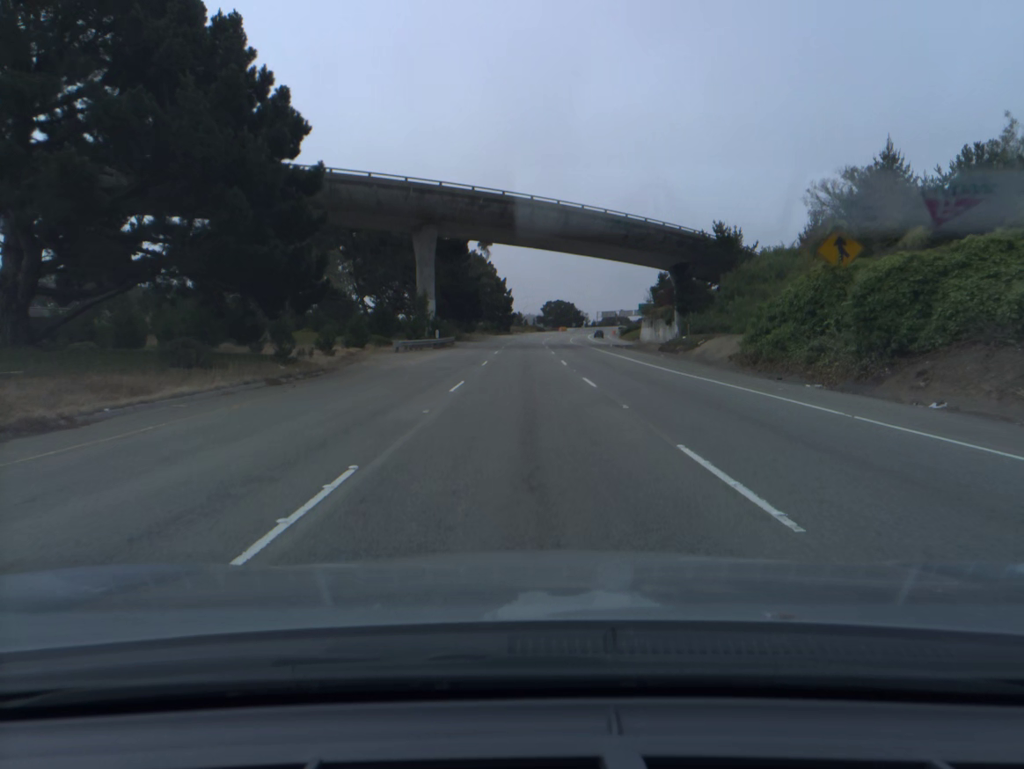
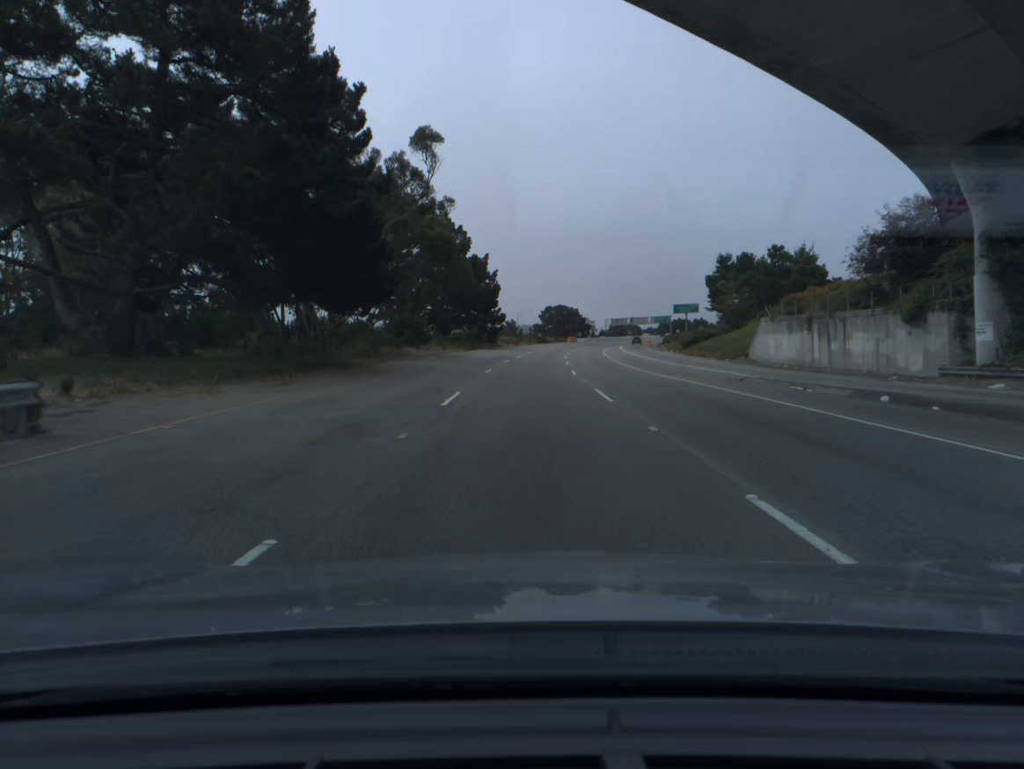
(+0.2, +61.8) m; 0°
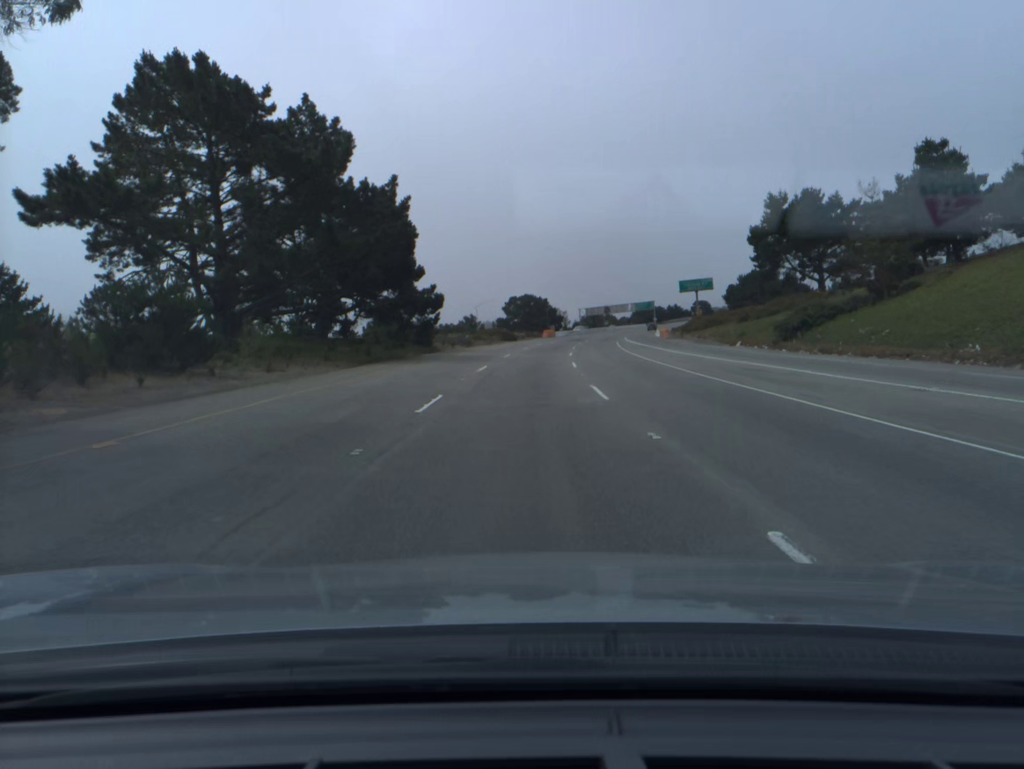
(+1.0, +45.6) m; +3°
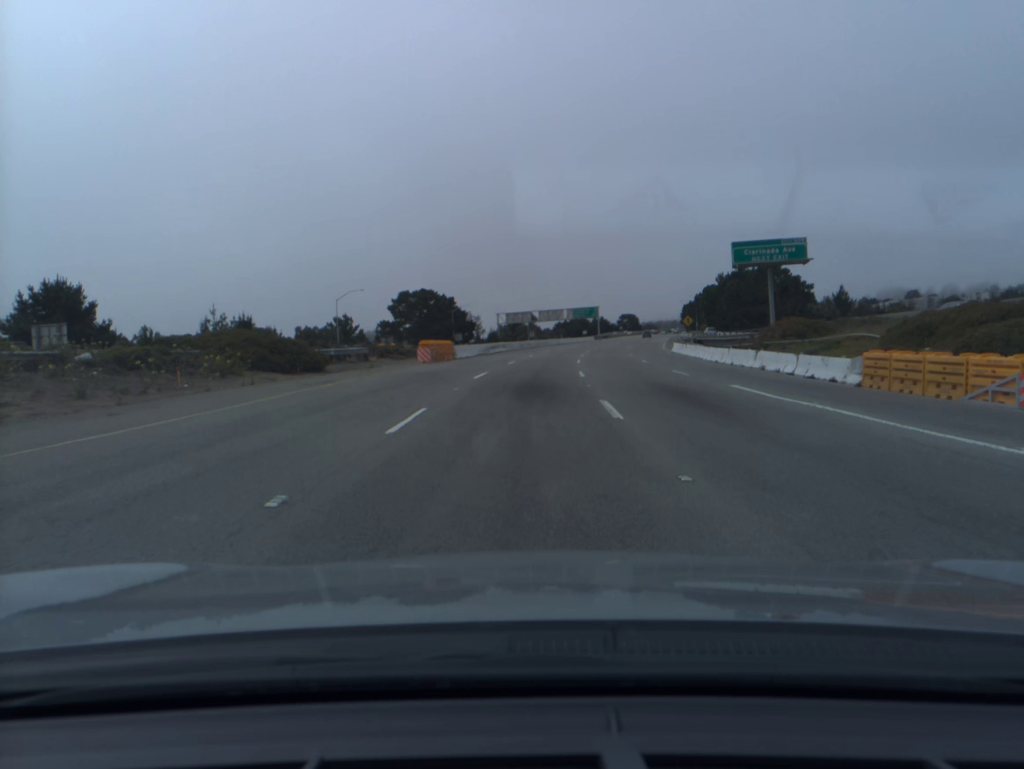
(+3.4, +75.5) m; +6°
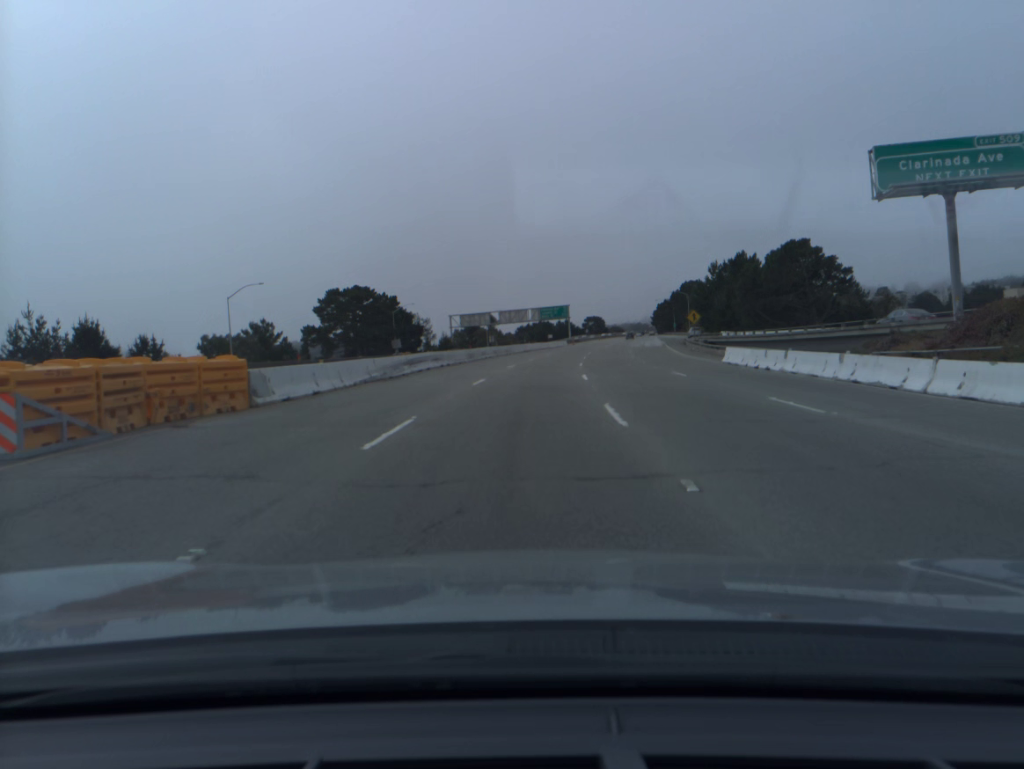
(+0.9, +30.5) m; +3°
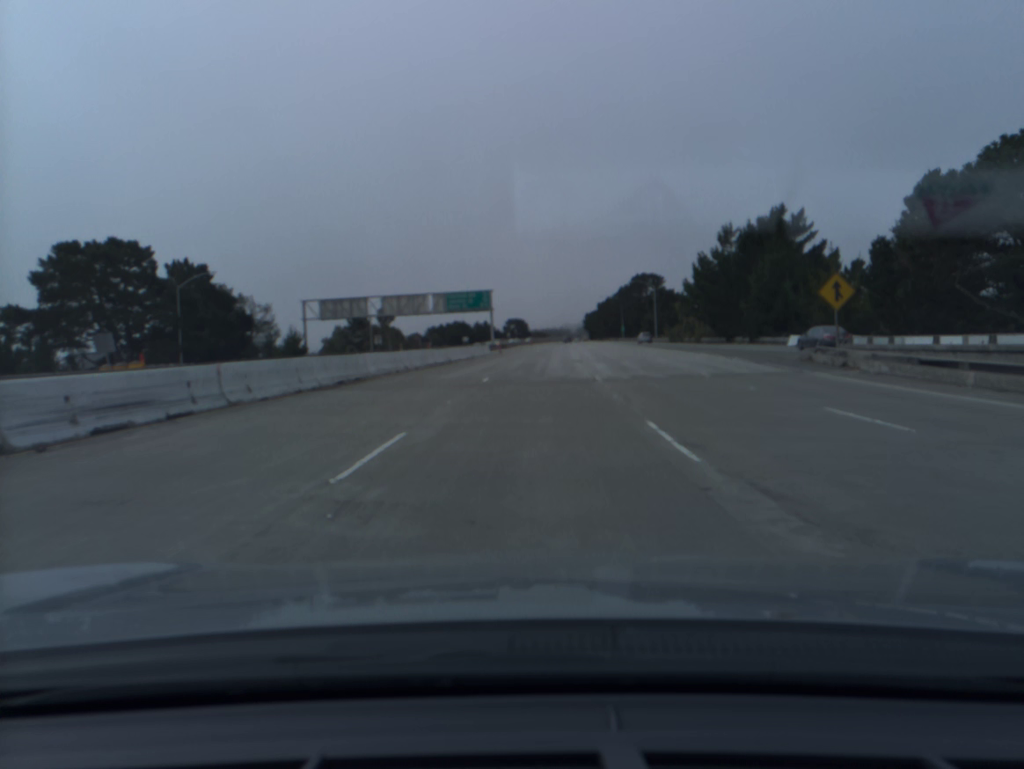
(+3.0, +62.1) m; +6°
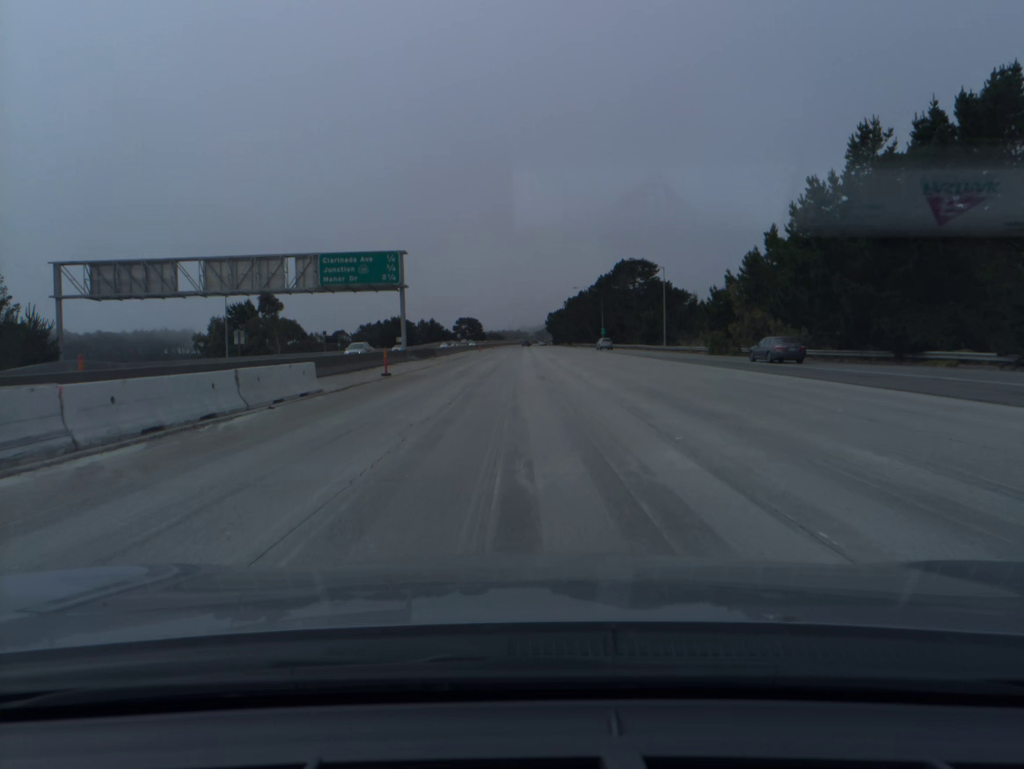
(+1.5, +47.2) m; +3°
